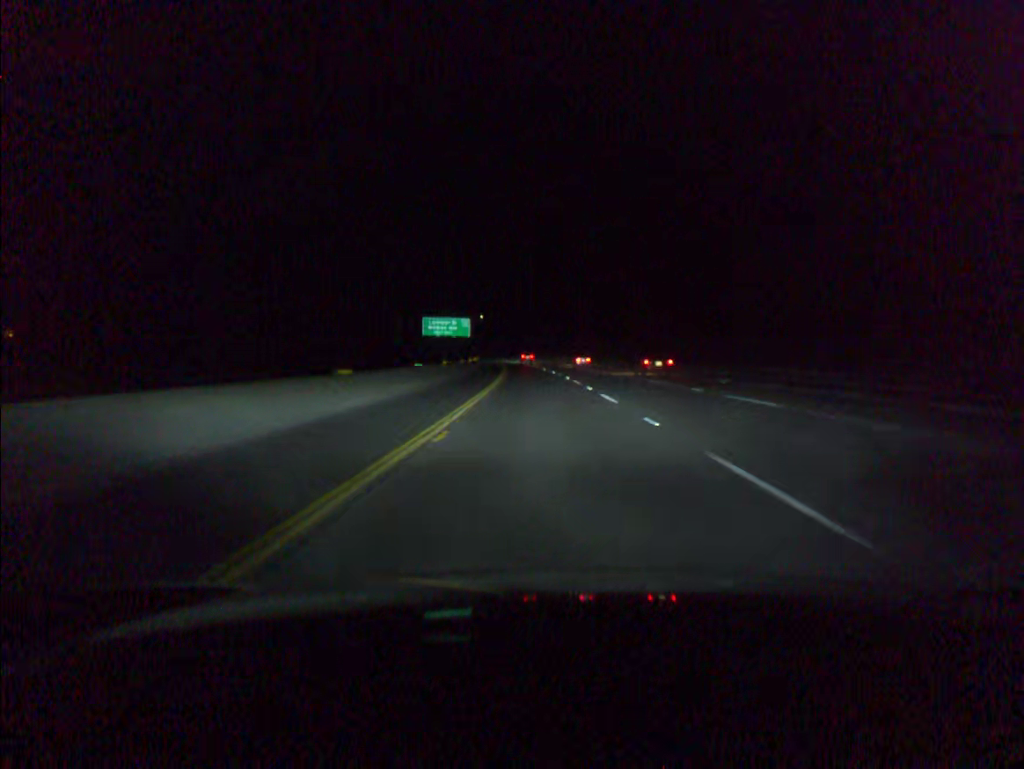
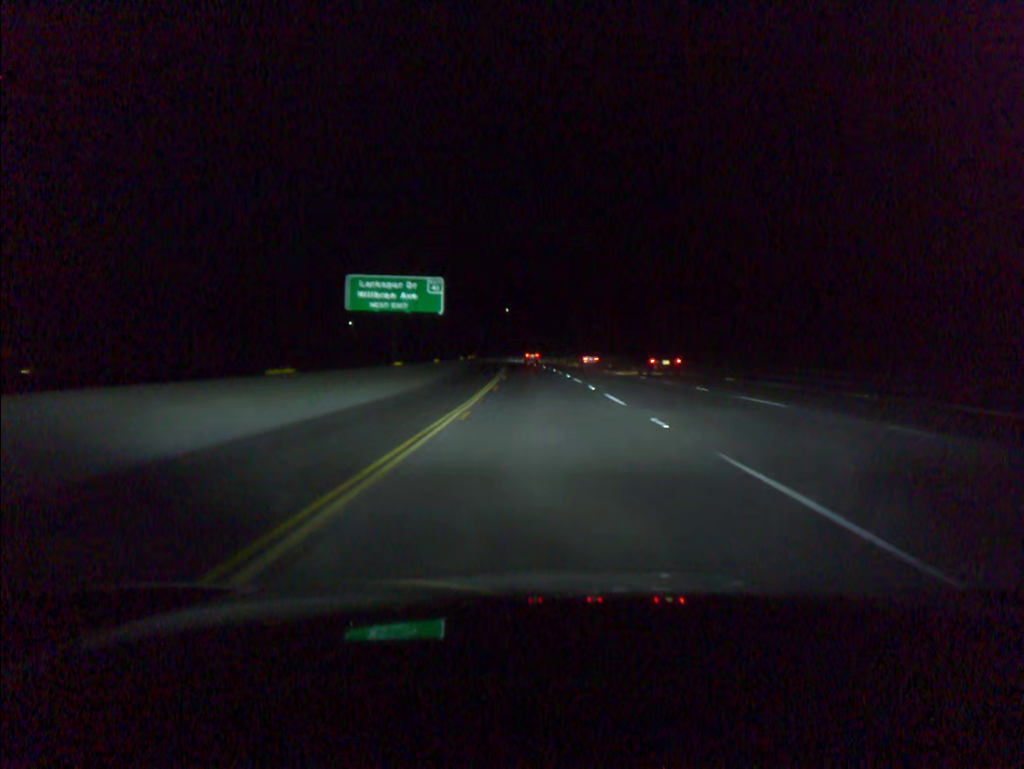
(-1.2, +58.9) m; -2°
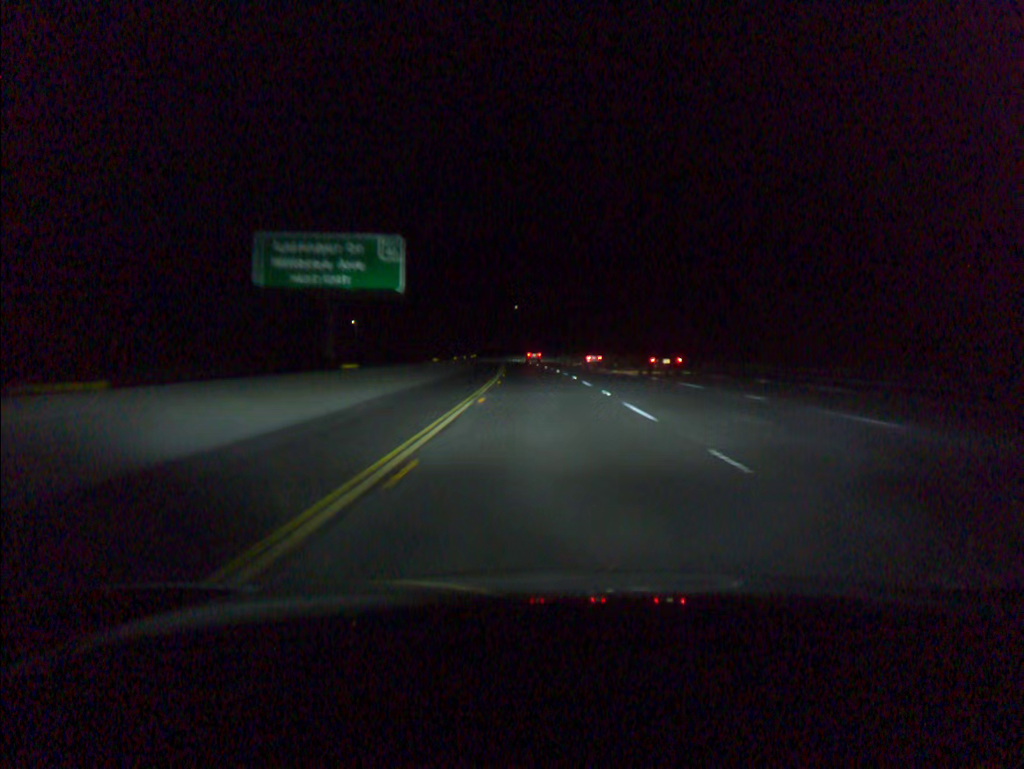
(-0.1, +19.6) m; -1°
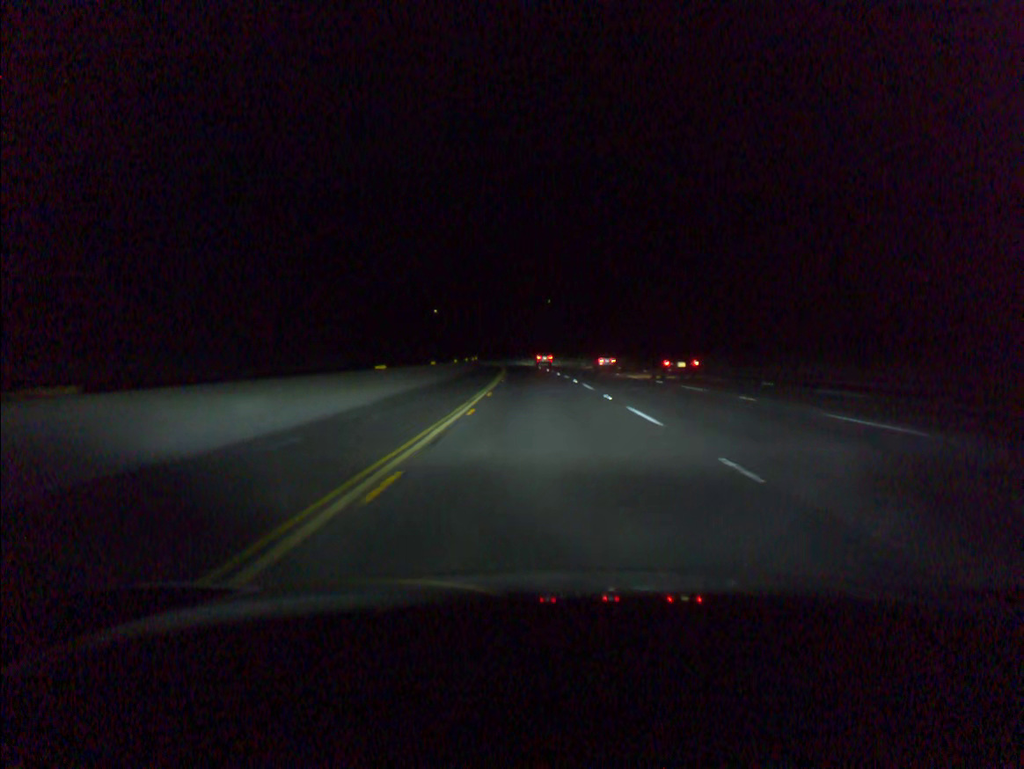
(-1.3, +58.8) m; -2°
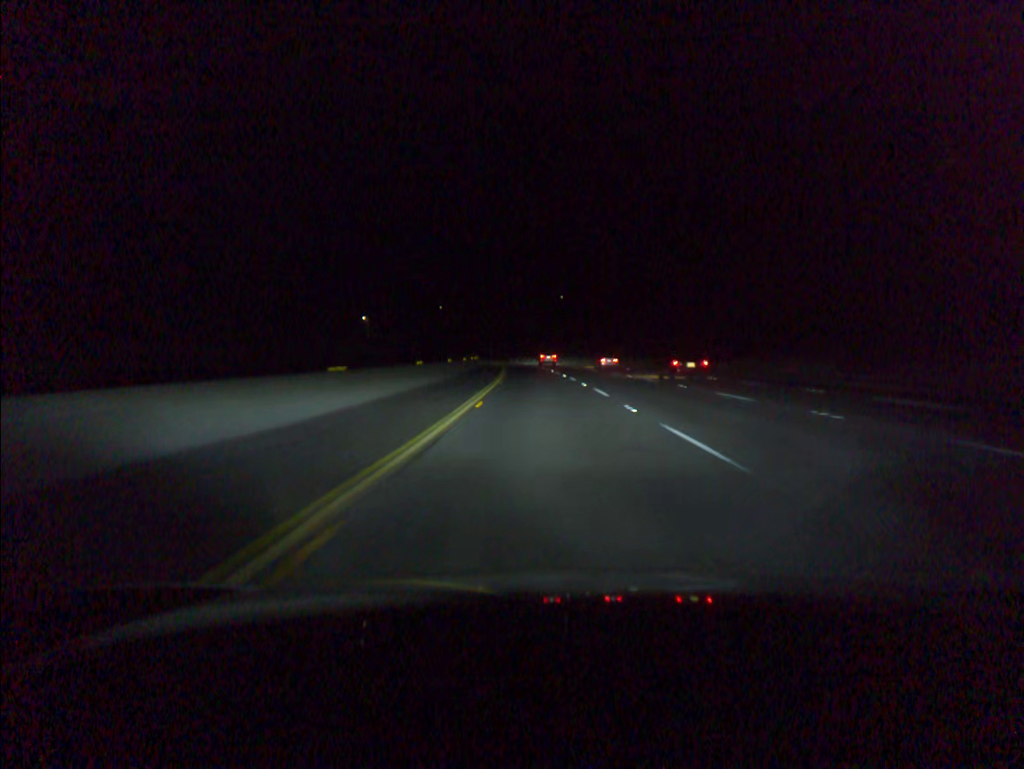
(-0.1, +19.6) m; -1°
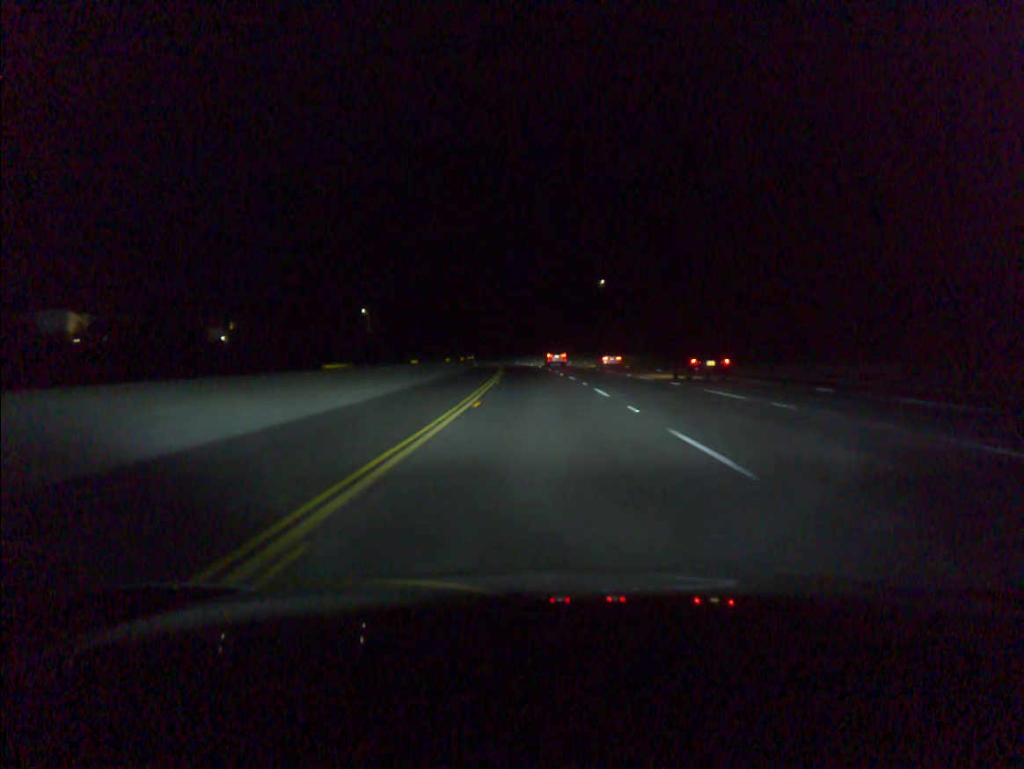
(-1.1, +58.9) m; -2°
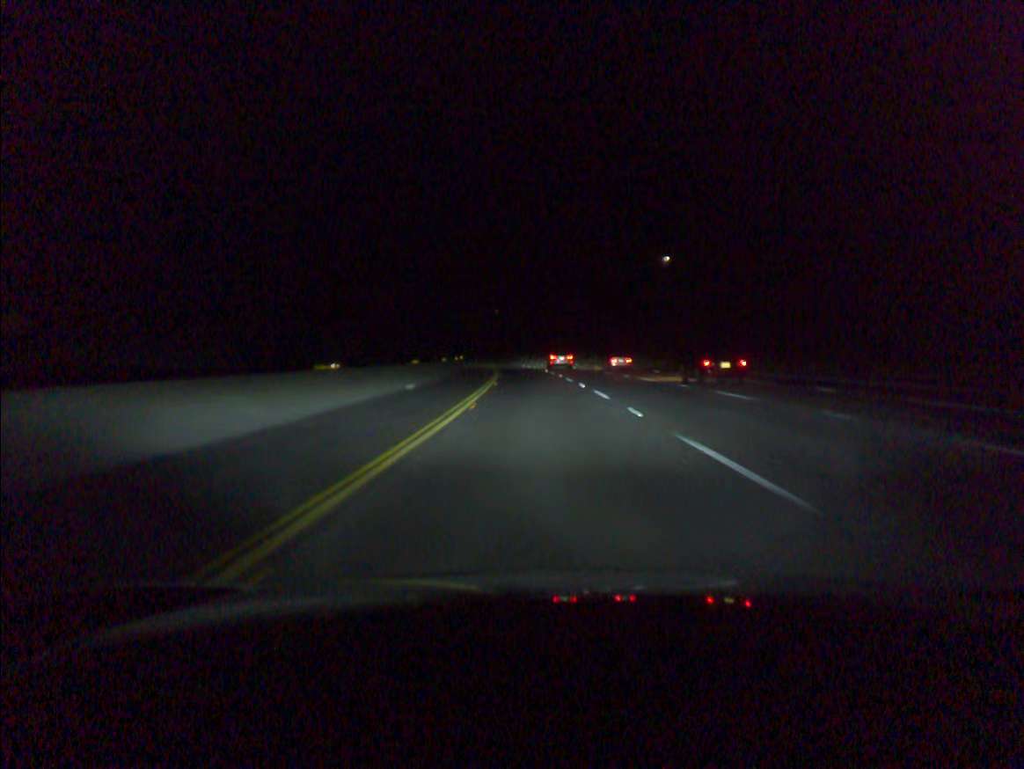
(-1.3, +58.8) m; -3°
